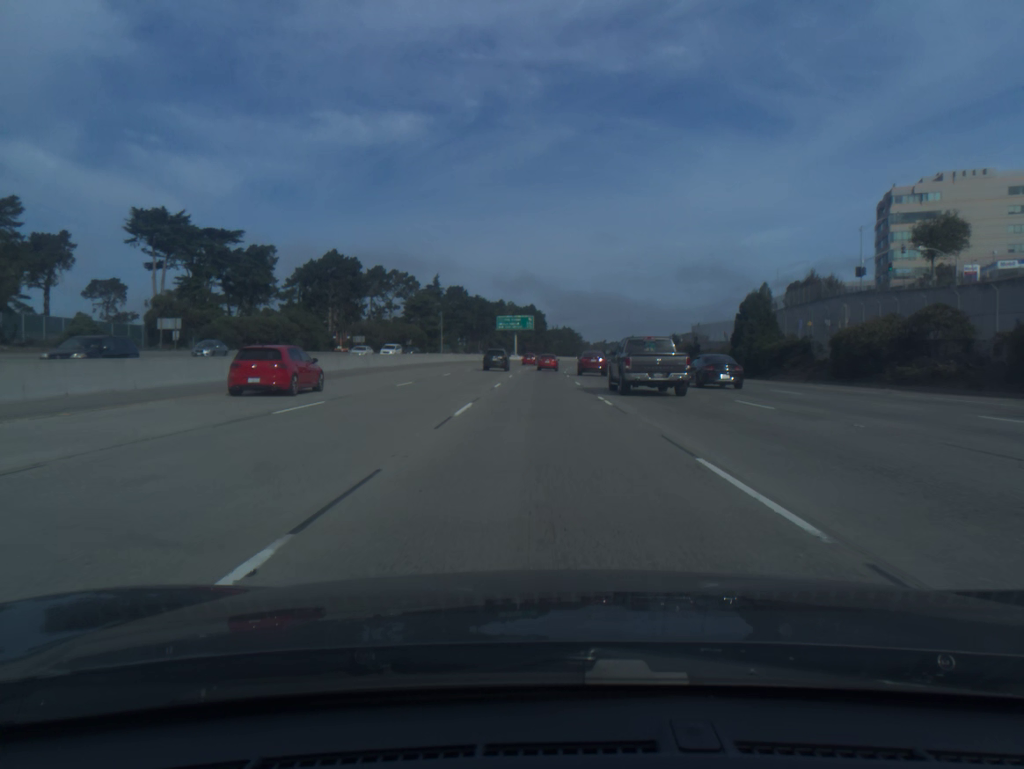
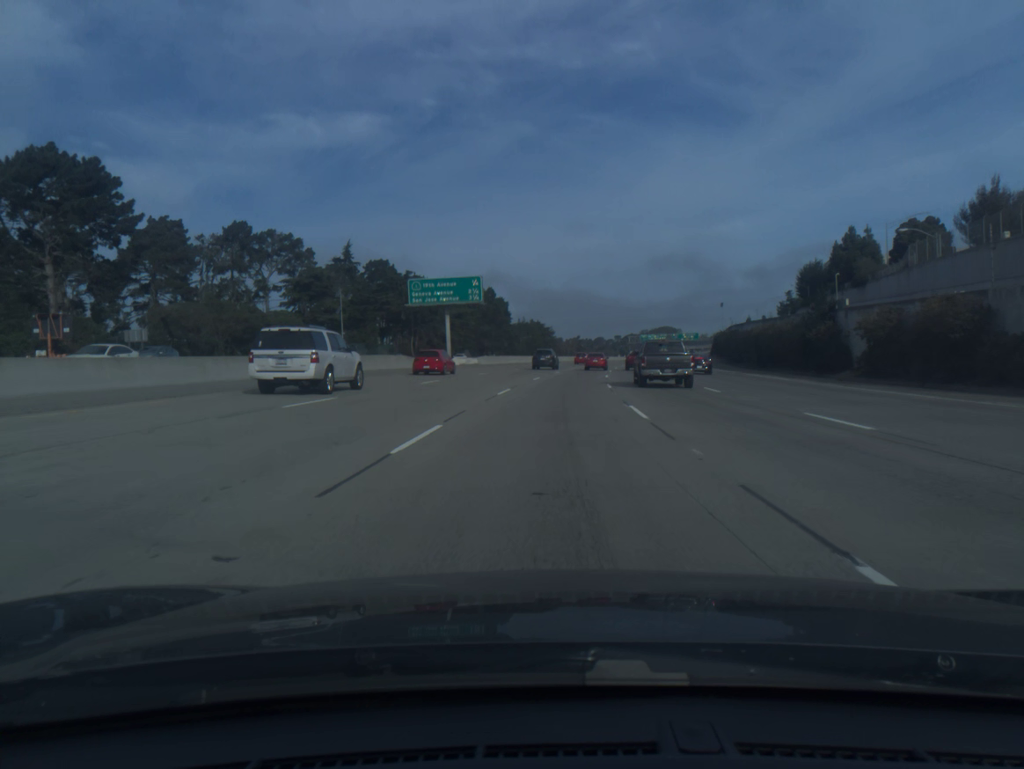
(+0.6, +77.0) m; +2°
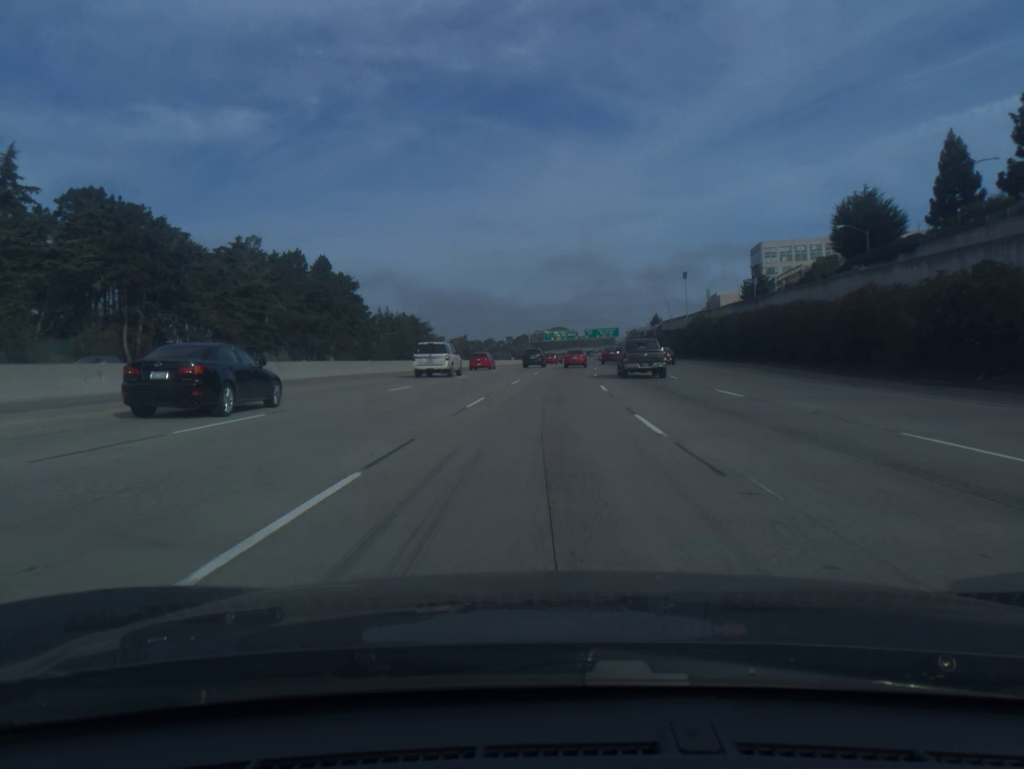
(+5.2, +76.7) m; +8°
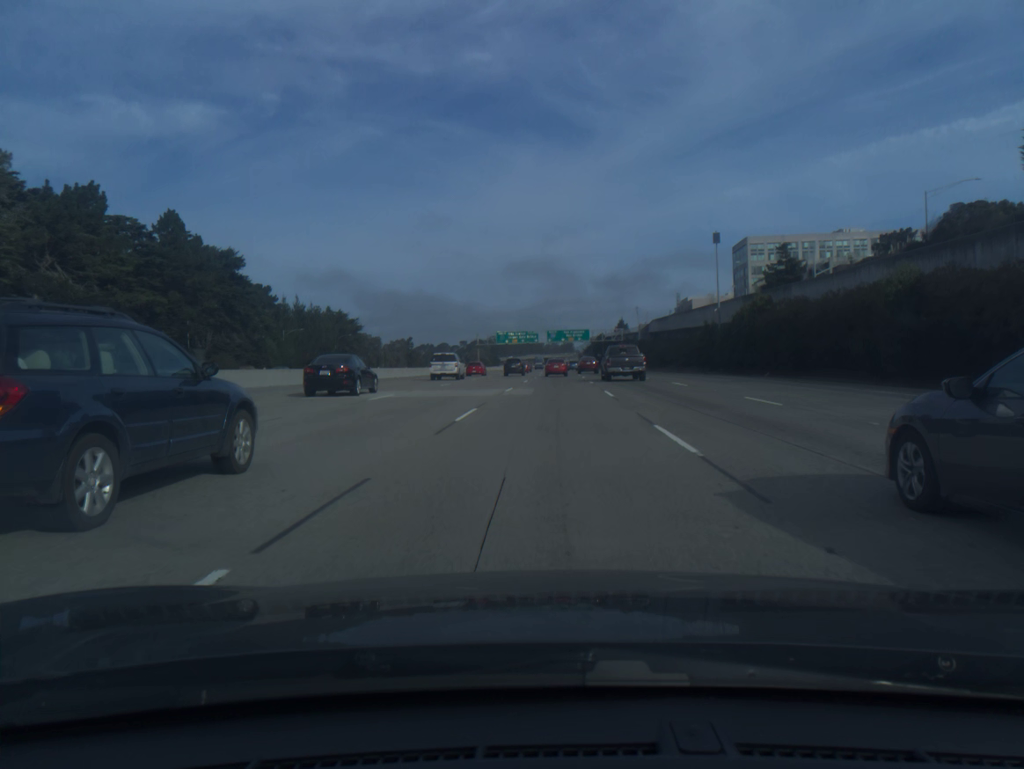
(+1.3, +46.1) m; +3°
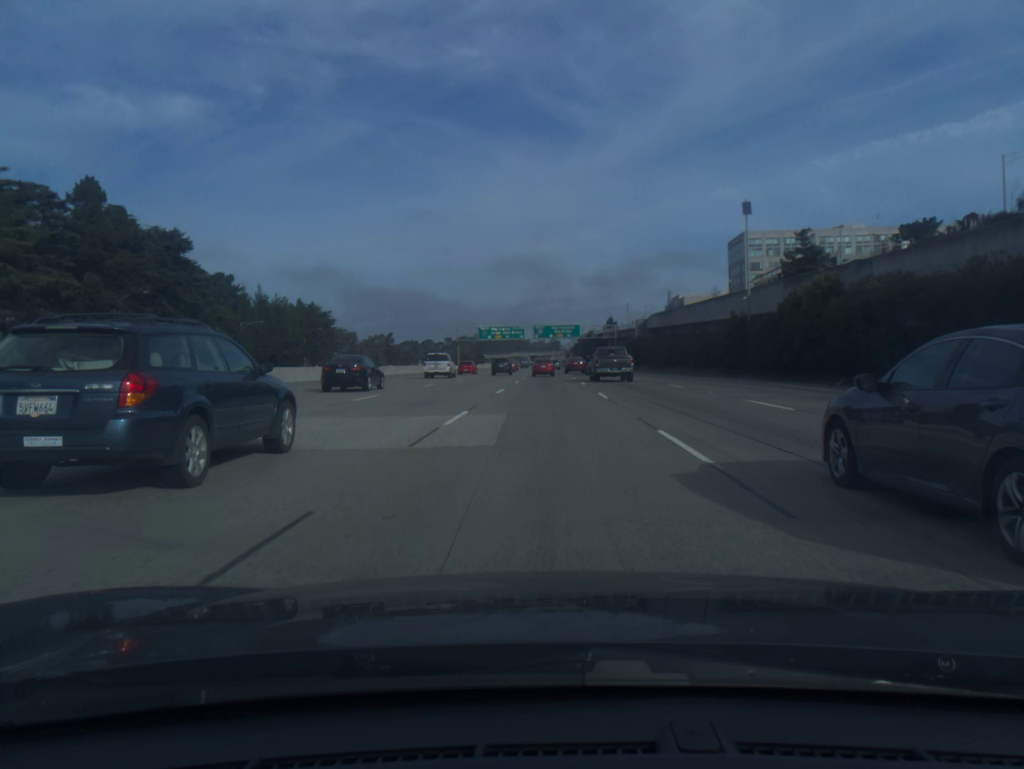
(+0.1, +15.4) m; +1°
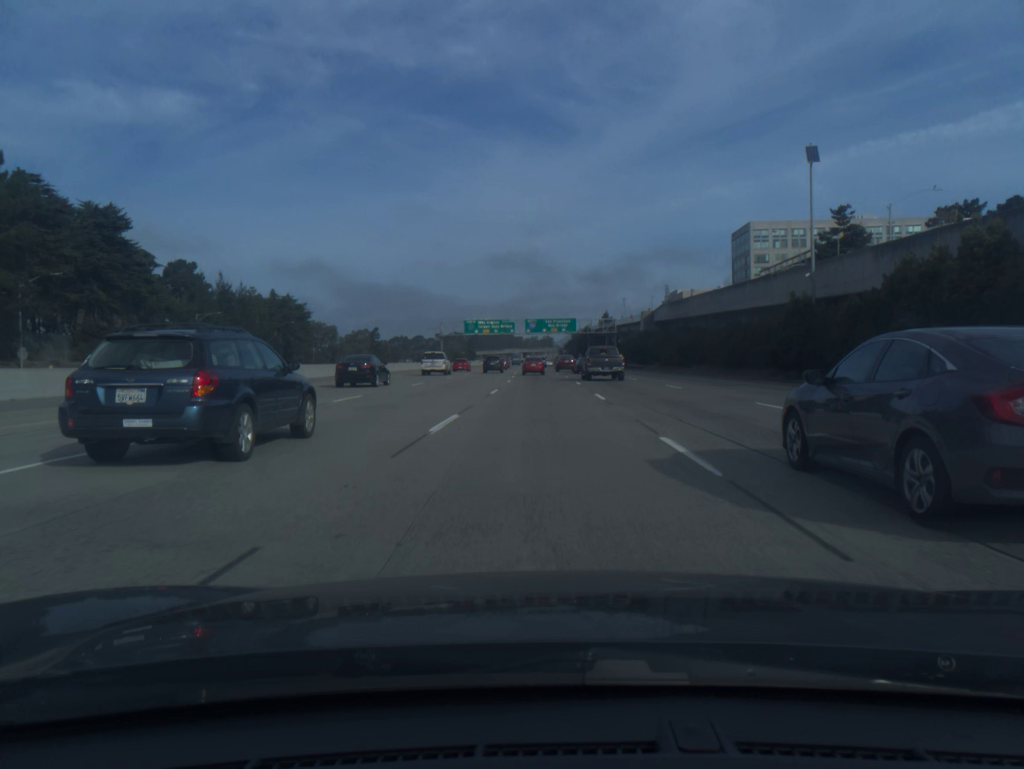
(+0.1, +15.4) m; +1°
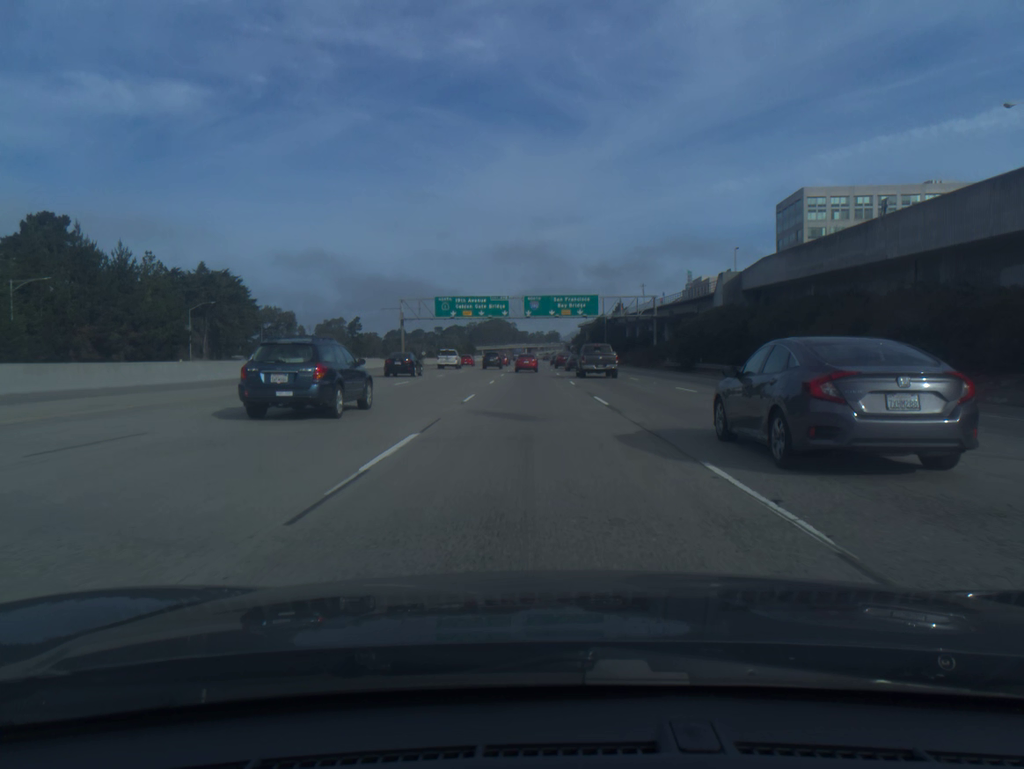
(0.0, +46.6) m; 0°
